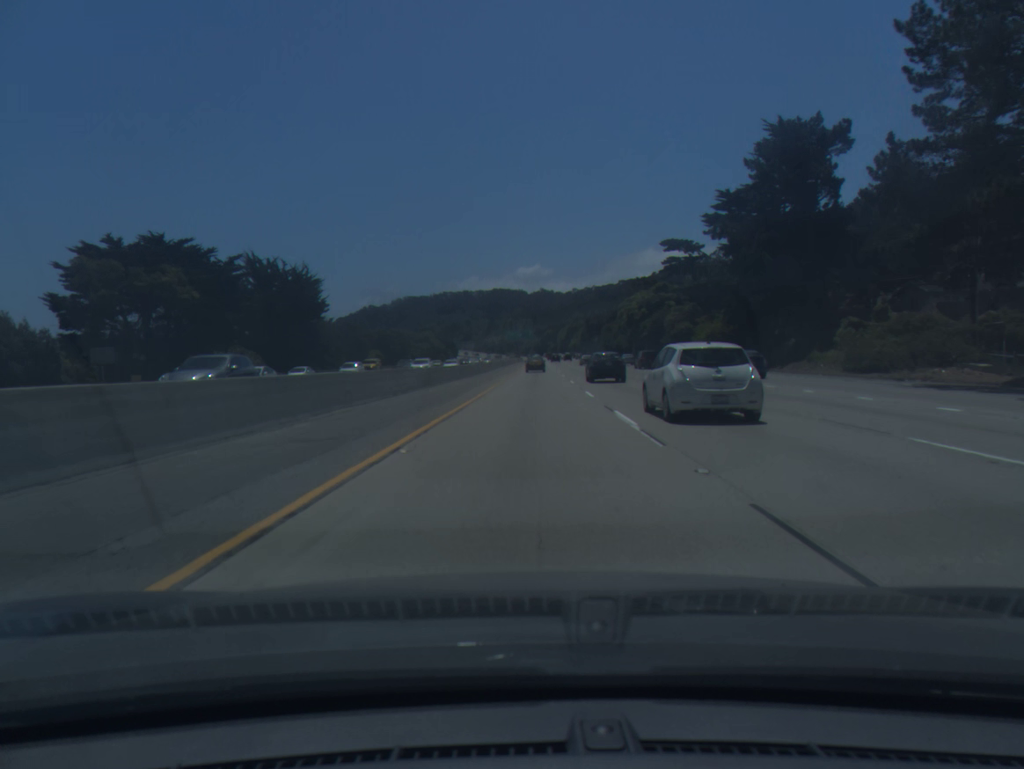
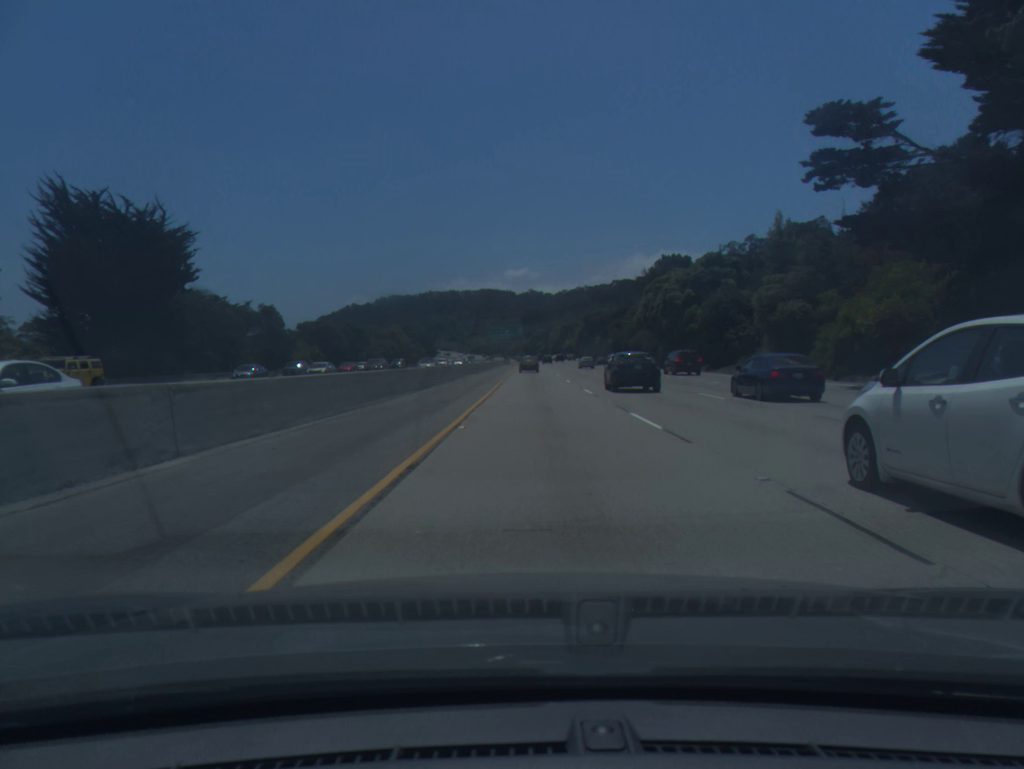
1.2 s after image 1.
(+0.3, +39.9) m; +1°
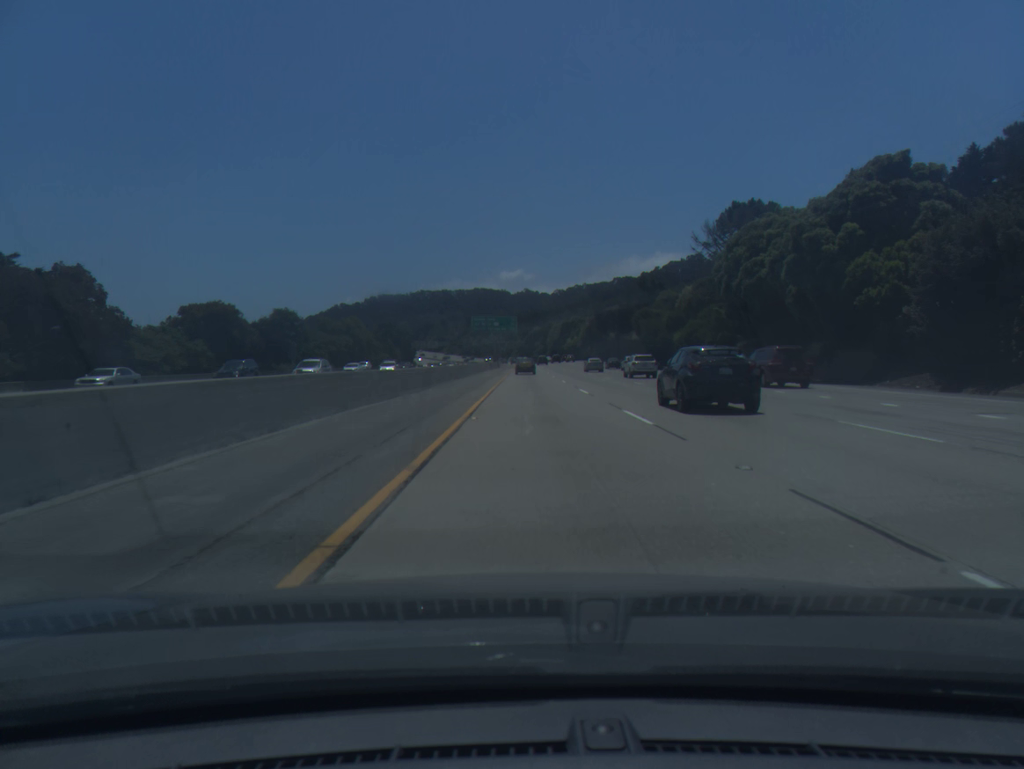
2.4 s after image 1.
(+0.2, +41.7) m; 0°
